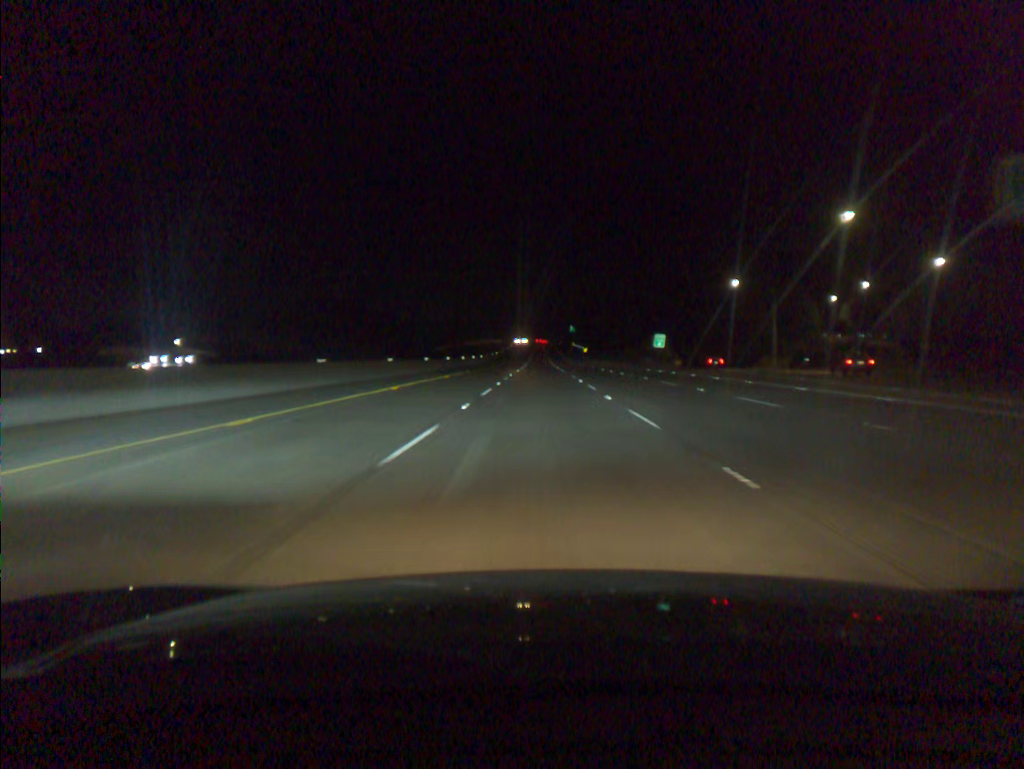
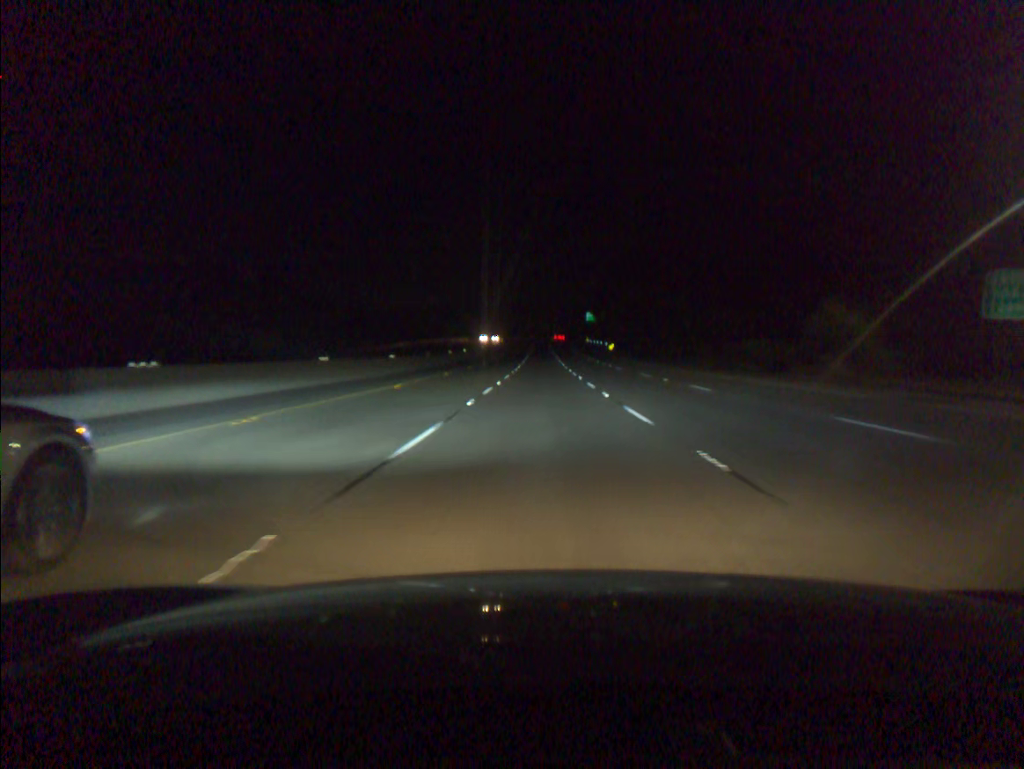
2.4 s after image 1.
(-0.2, +72.9) m; 0°
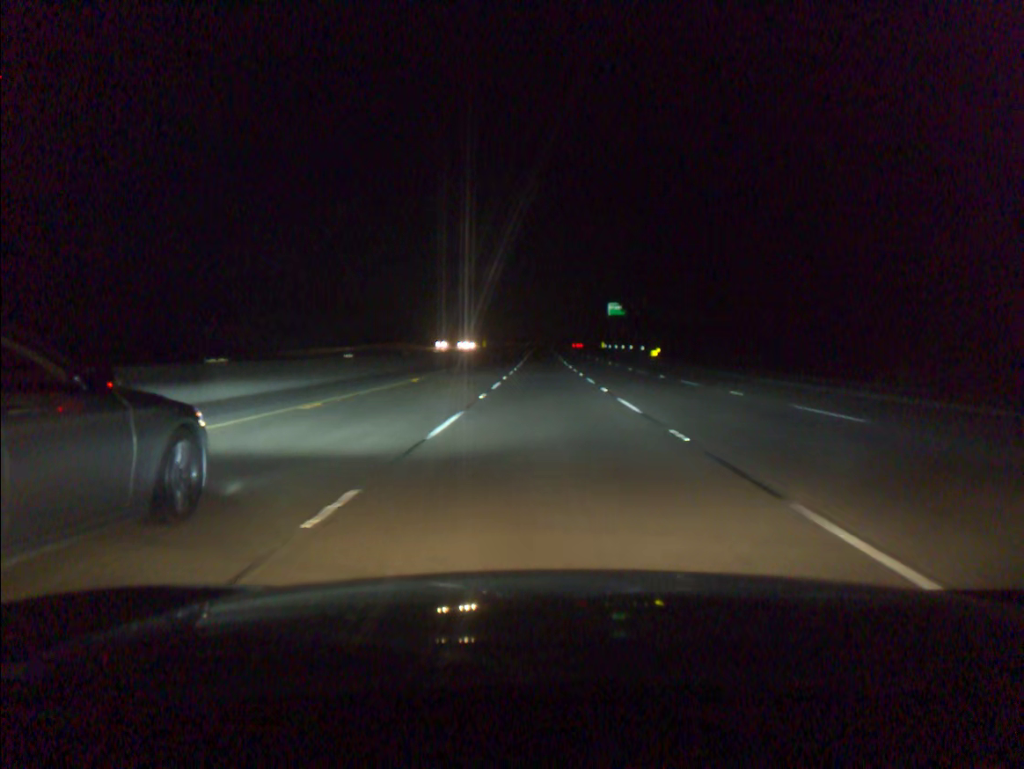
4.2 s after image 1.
(-0.1, +54.8) m; 0°
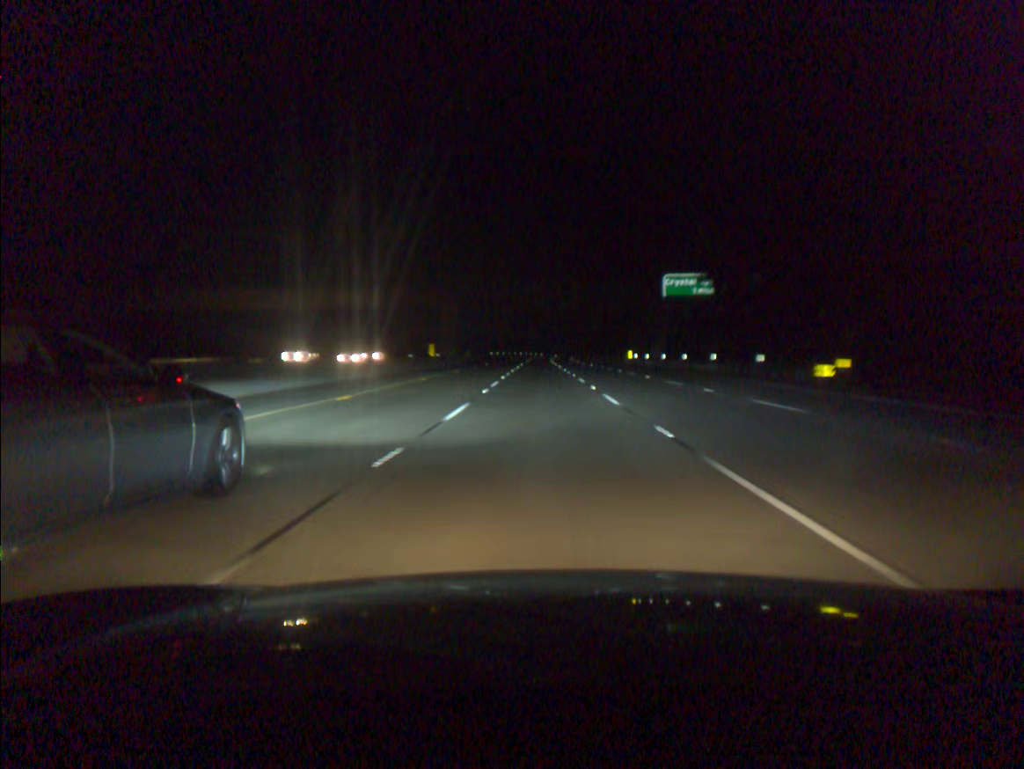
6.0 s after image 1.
(+0.1, +54.5) m; 0°
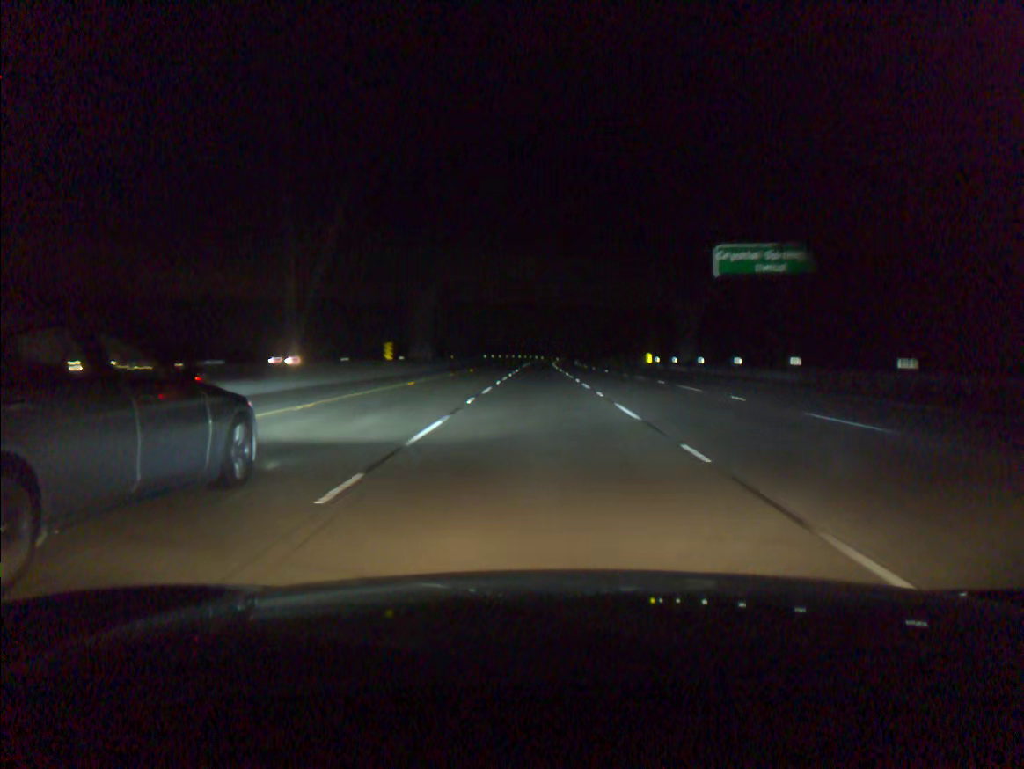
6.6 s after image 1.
(0.0, +18.1) m; 0°
